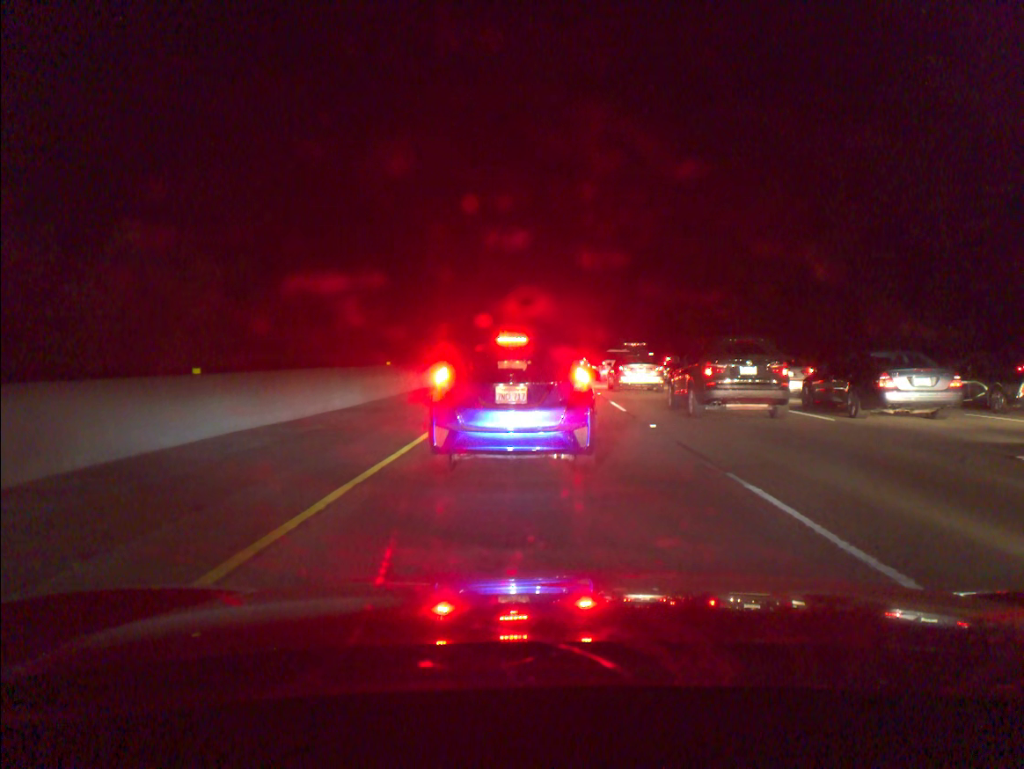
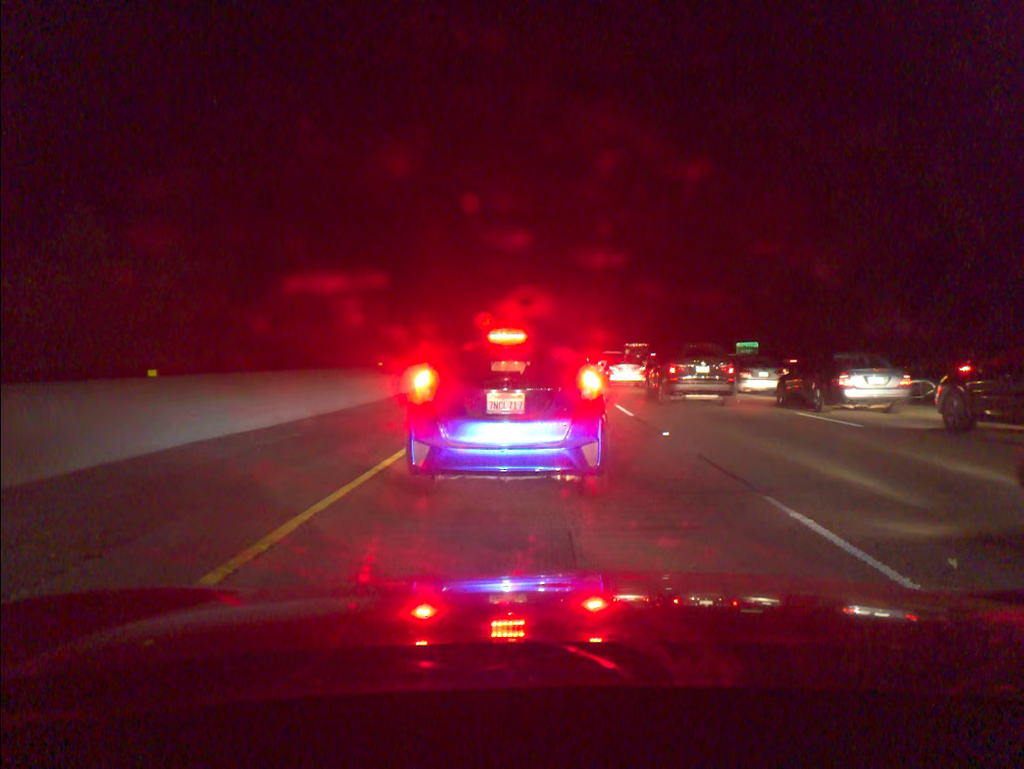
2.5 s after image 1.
(+0.1, +1.3) m; 0°
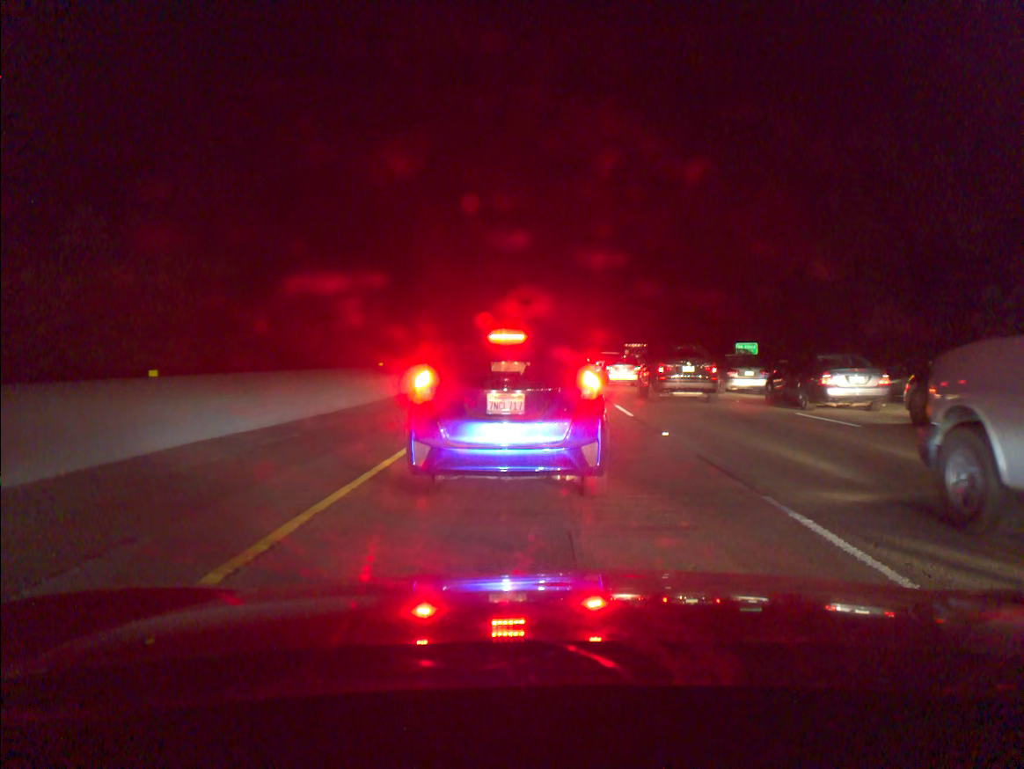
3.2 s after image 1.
(0.0, 0.0) m; 0°
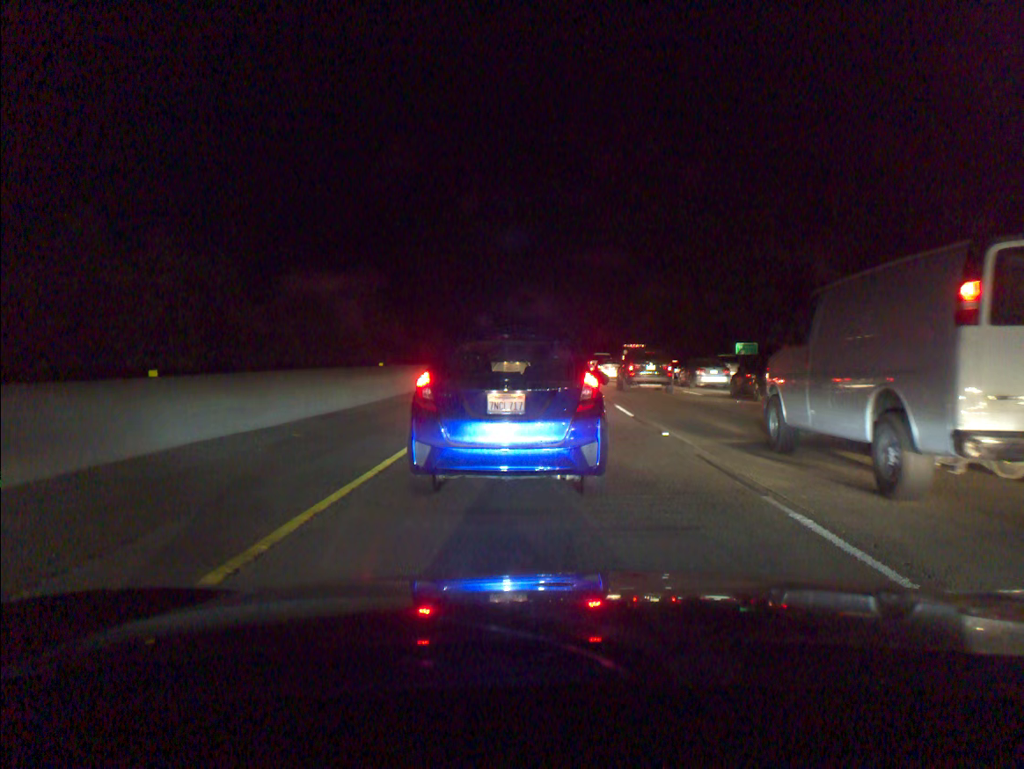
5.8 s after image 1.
(0.0, 0.0) m; 0°
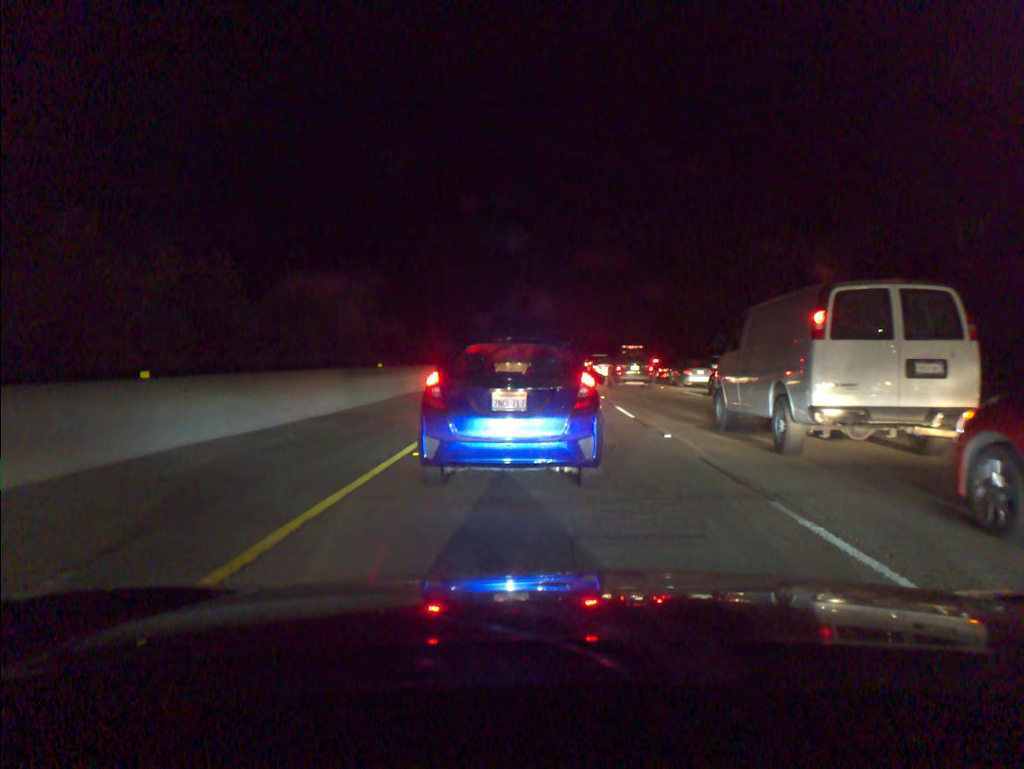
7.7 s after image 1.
(0.0, +0.2) m; 0°
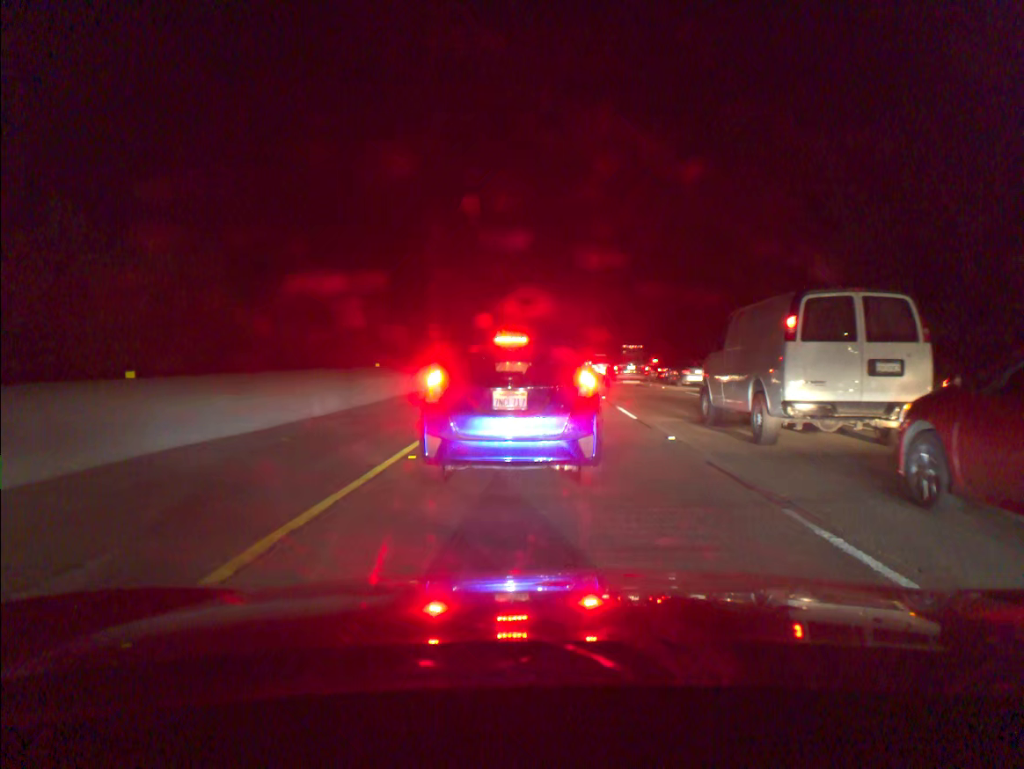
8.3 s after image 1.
(0.0, +0.4) m; 0°
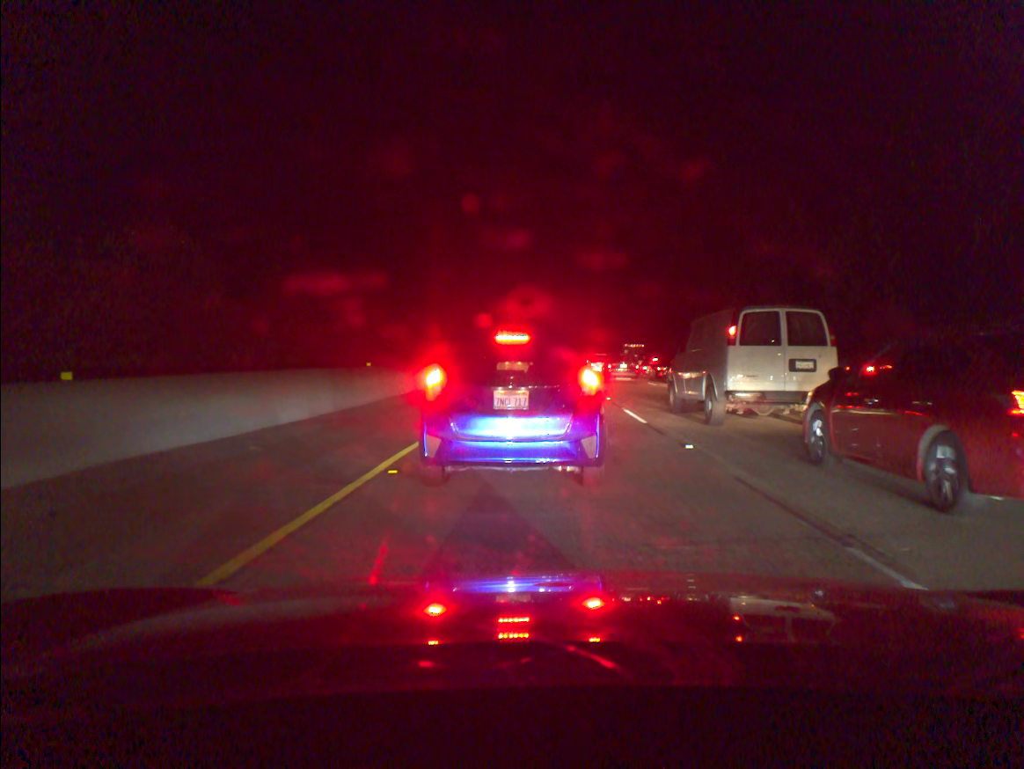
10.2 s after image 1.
(0.0, +1.3) m; 0°
